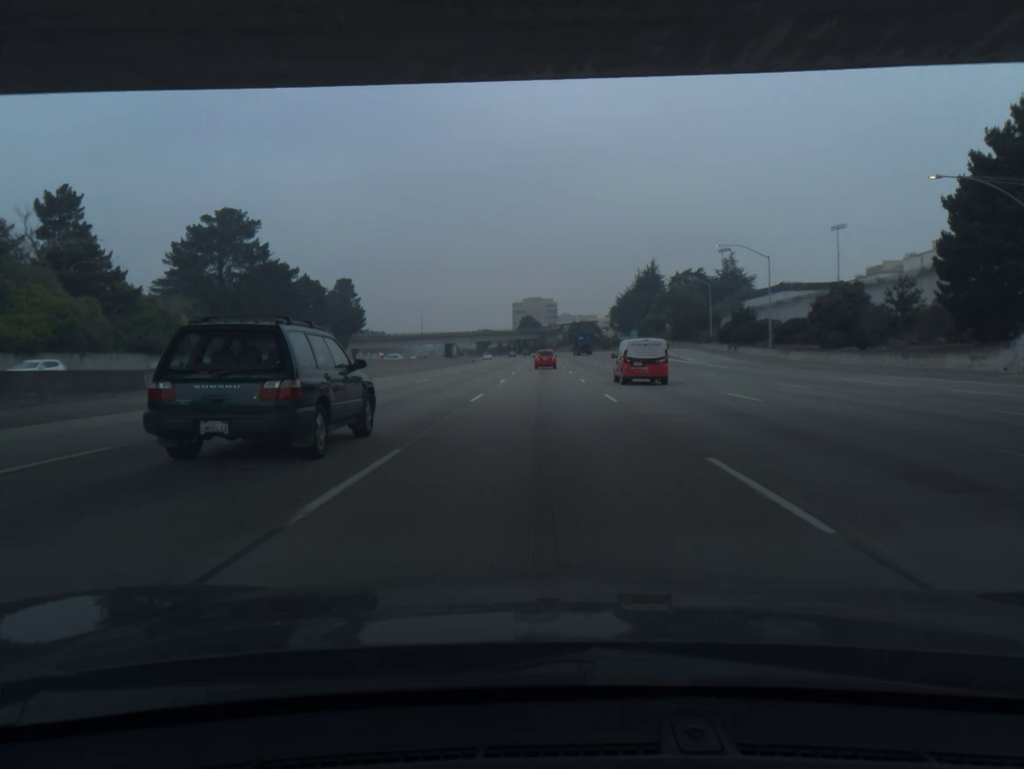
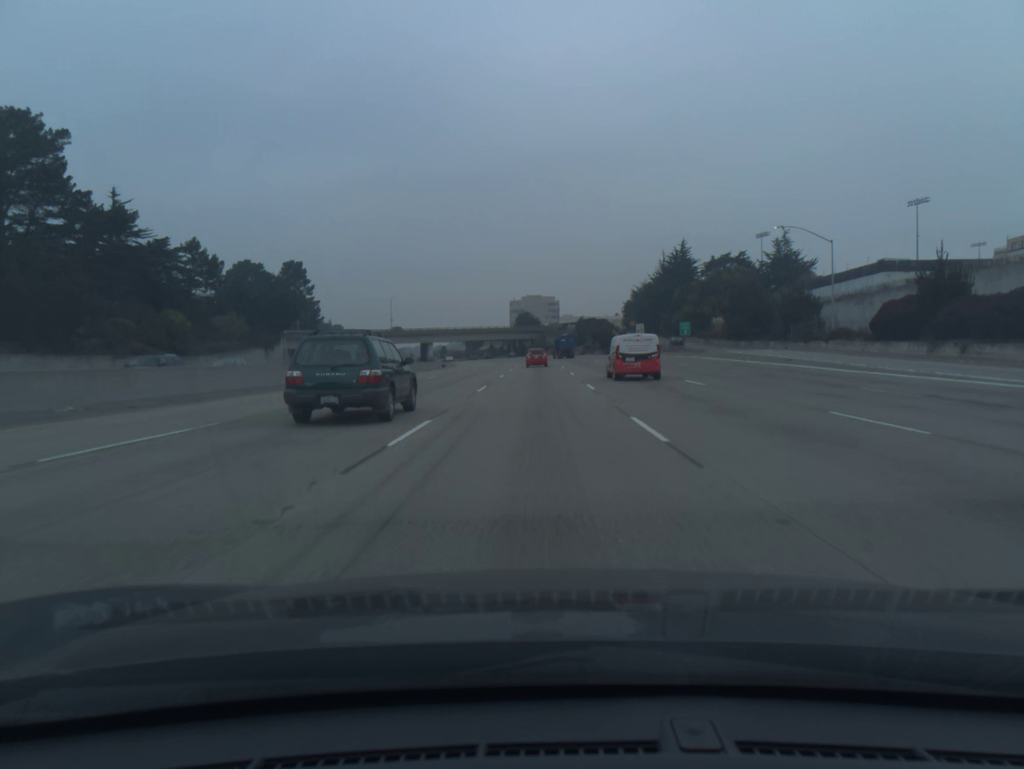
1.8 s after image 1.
(+0.1, +52.3) m; 0°
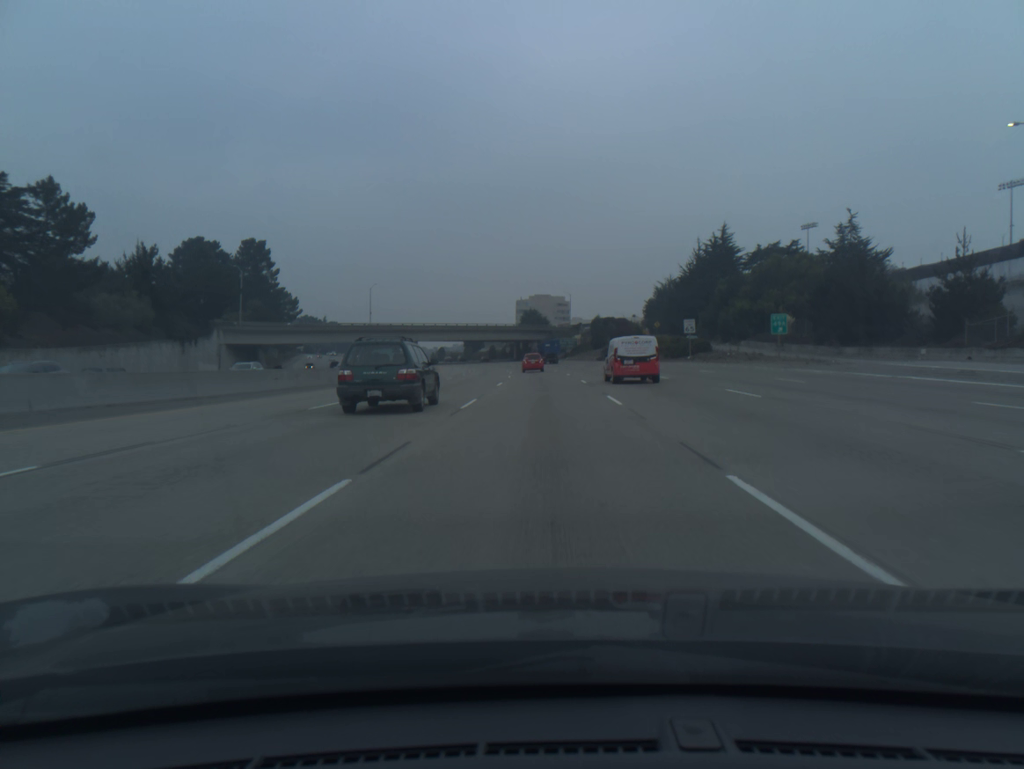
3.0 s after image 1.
(-0.2, +34.9) m; -1°
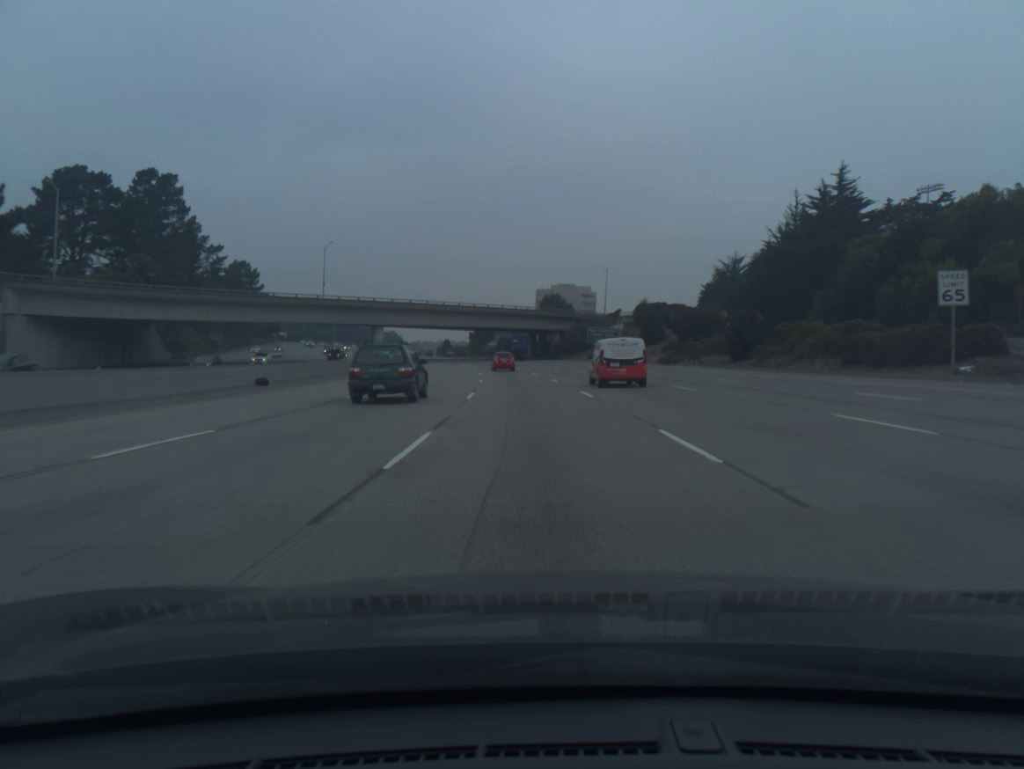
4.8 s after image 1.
(-0.5, +52.4) m; -1°
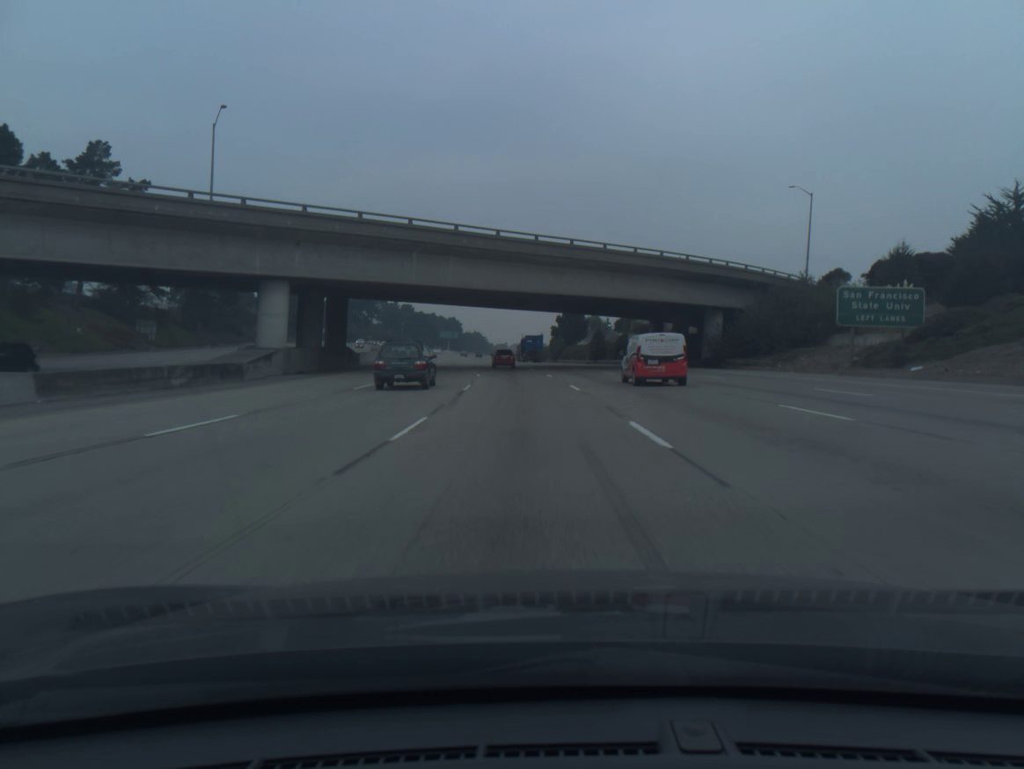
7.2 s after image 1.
(-3.8, +69.5) m; -7°
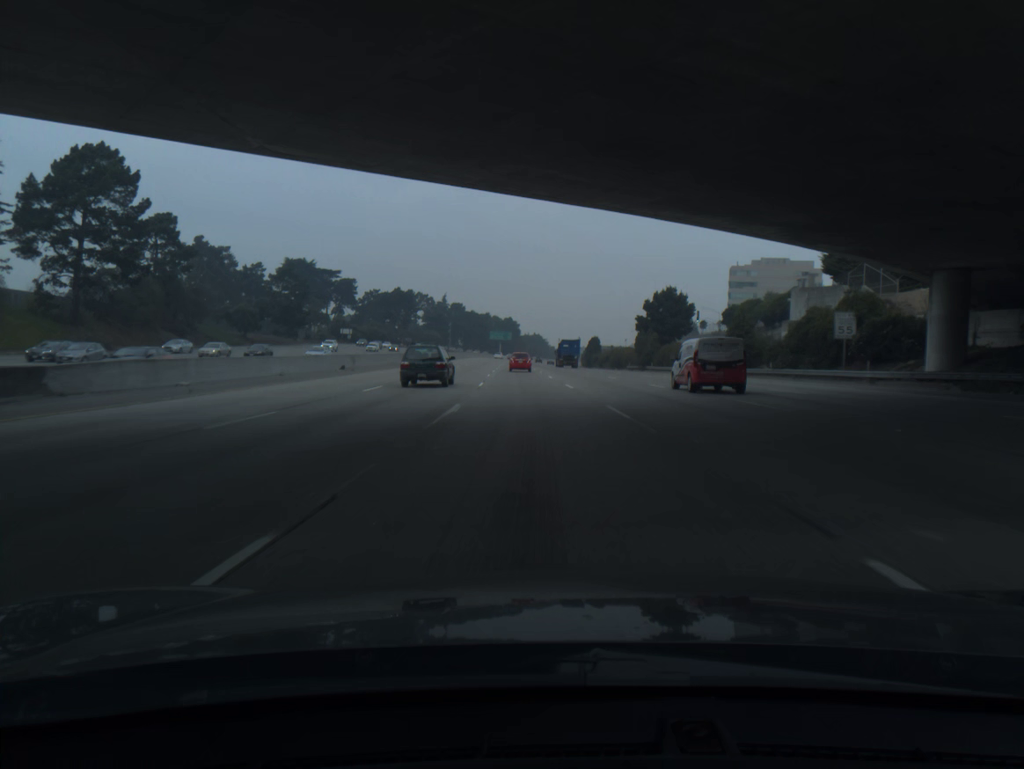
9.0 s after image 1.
(-2.3, +51.7) m; -5°
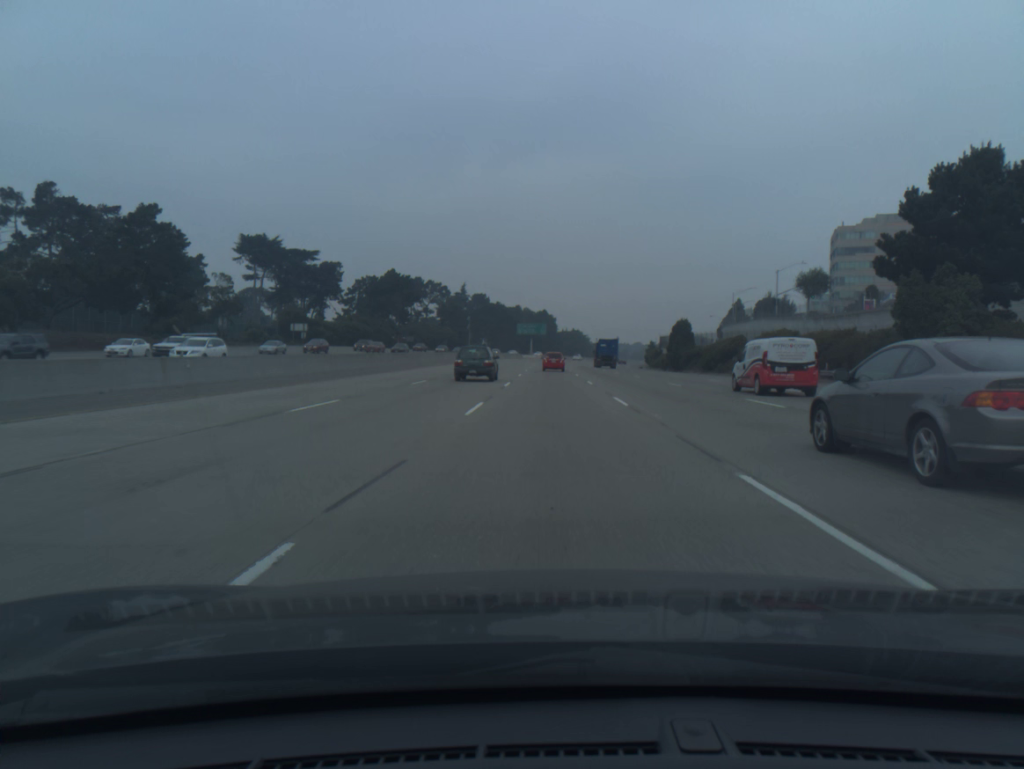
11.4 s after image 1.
(-2.3, +68.5) m; -3°
